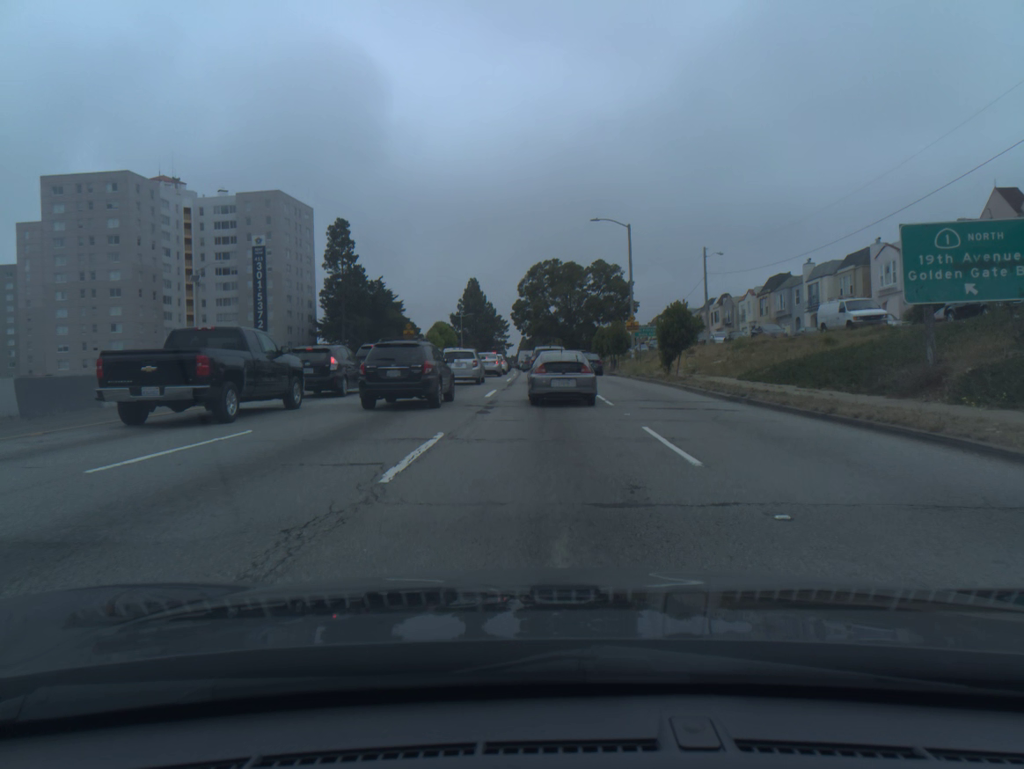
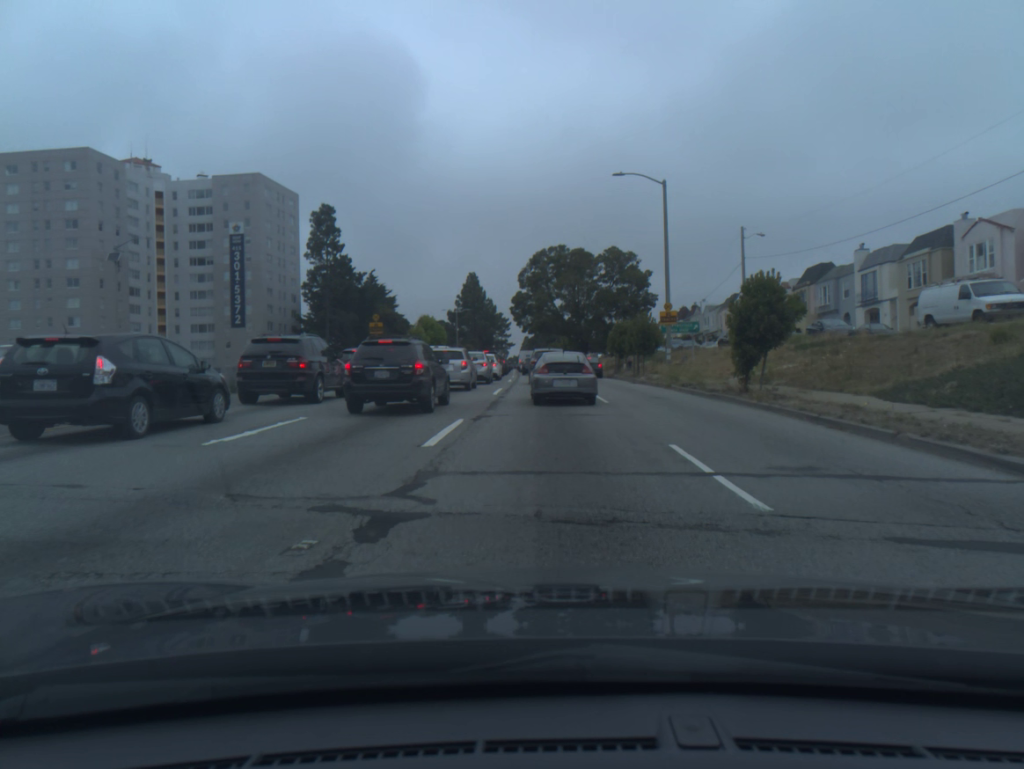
(0.0, +12.5) m; 0°
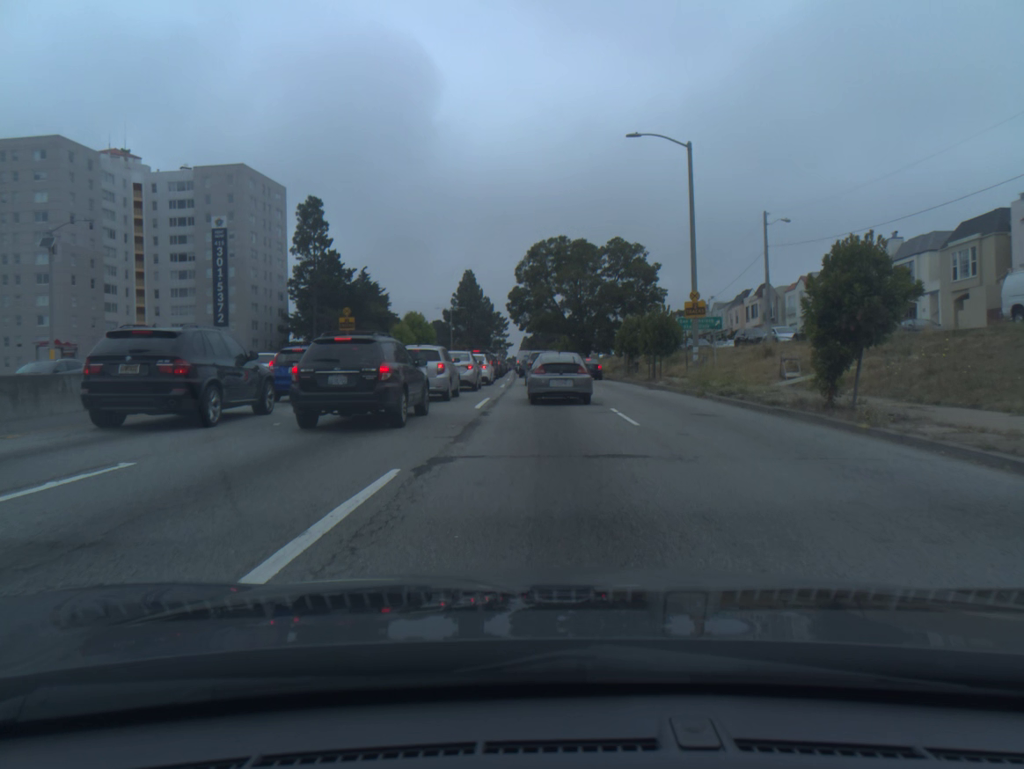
(0.0, +6.4) m; 0°
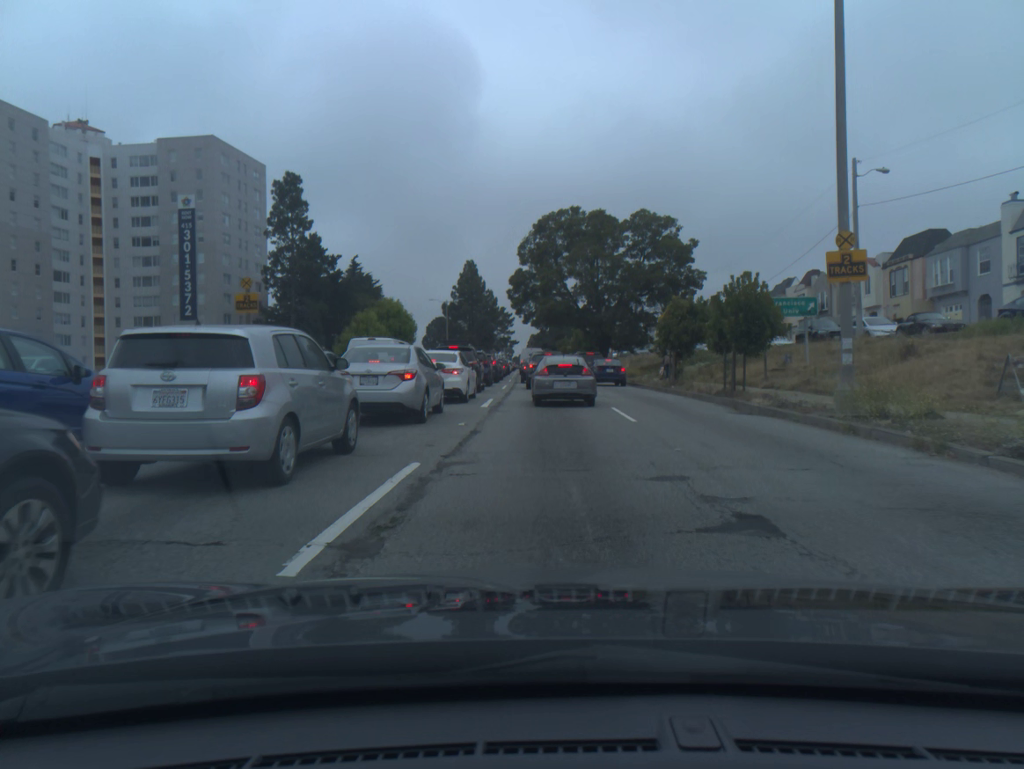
(-0.1, +13.9) m; -1°
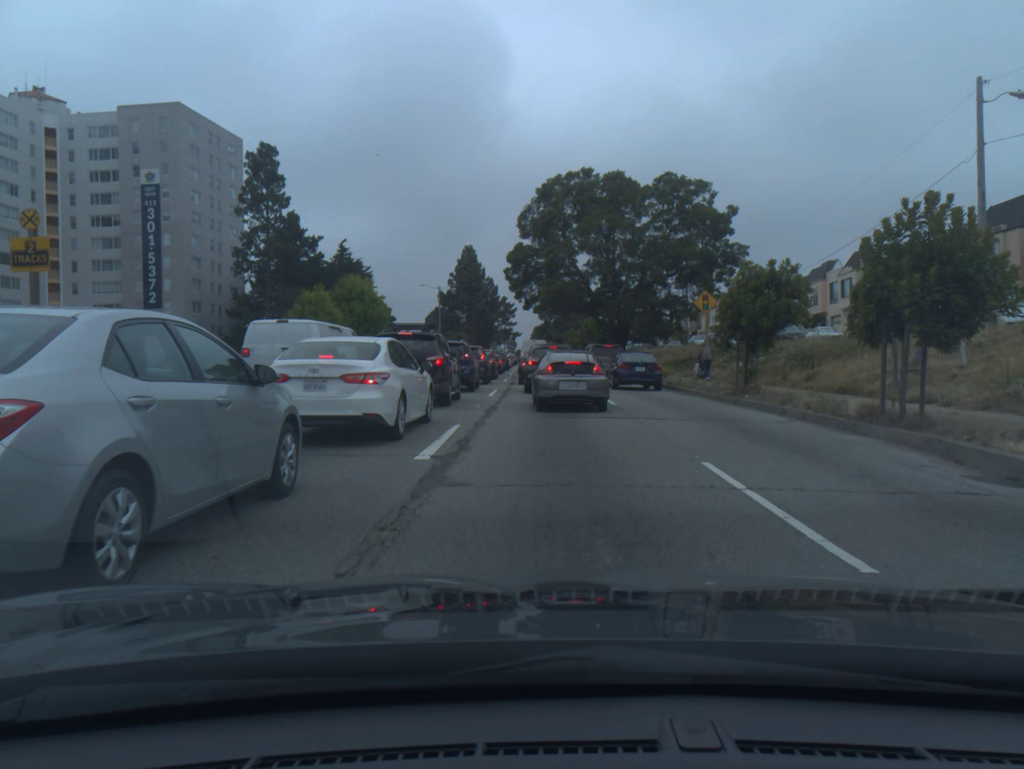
(0.0, +10.5) m; 0°
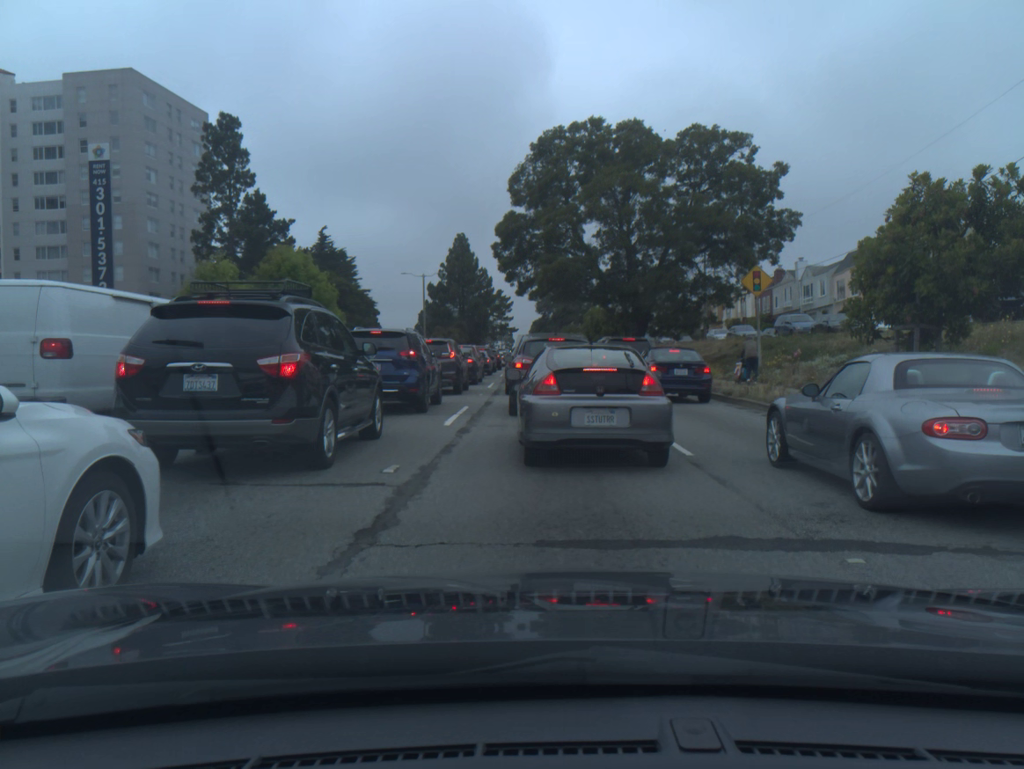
(+0.1, +10.3) m; +1°
